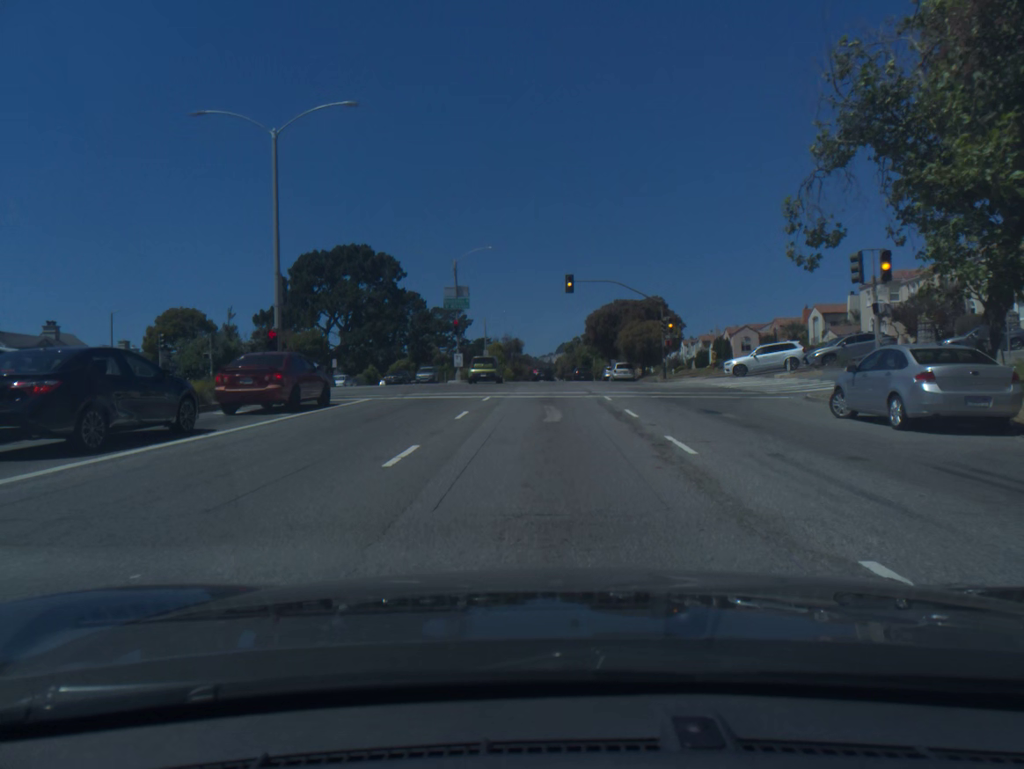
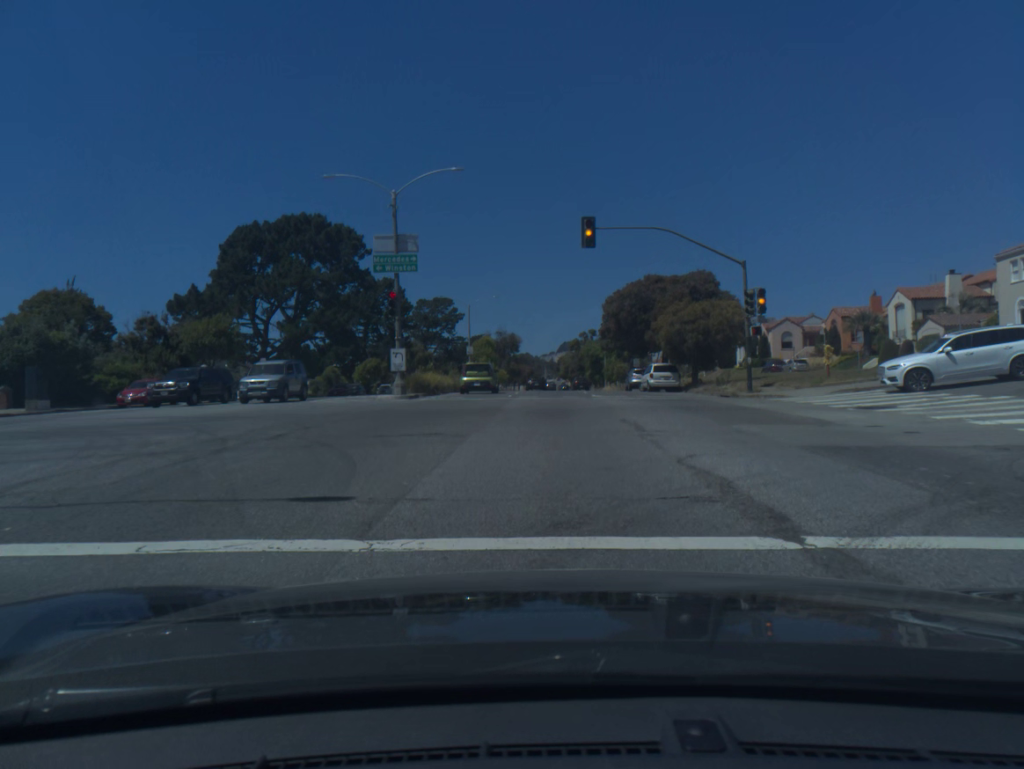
(0.0, +22.5) m; 0°
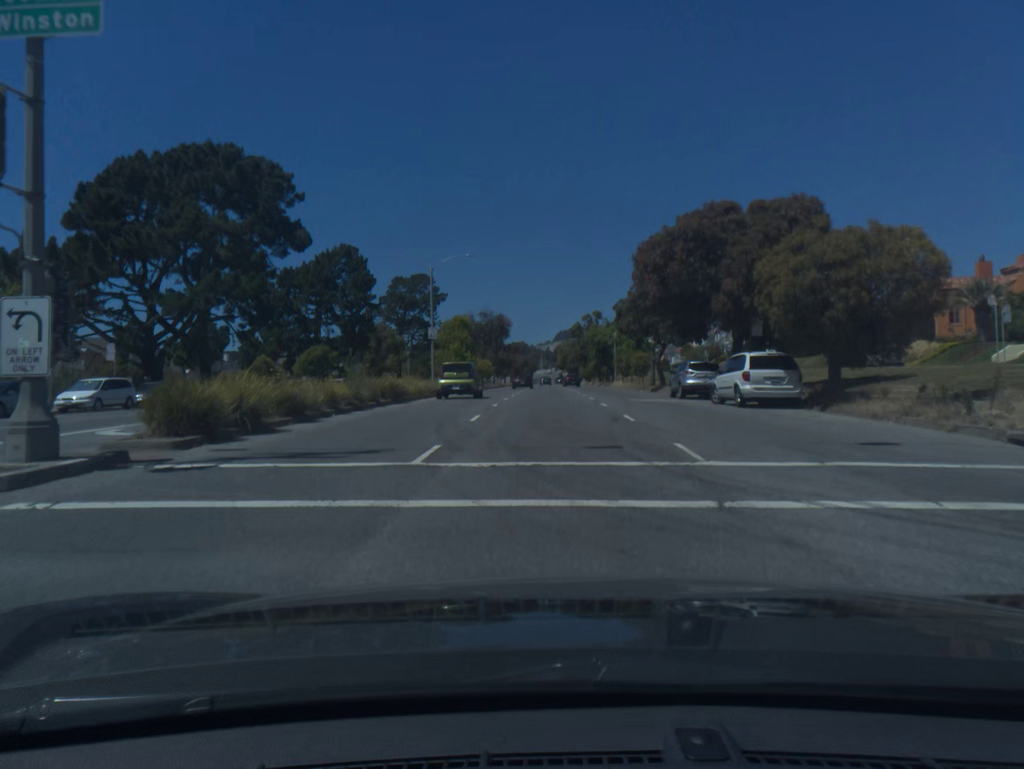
(0.0, +22.6) m; 0°
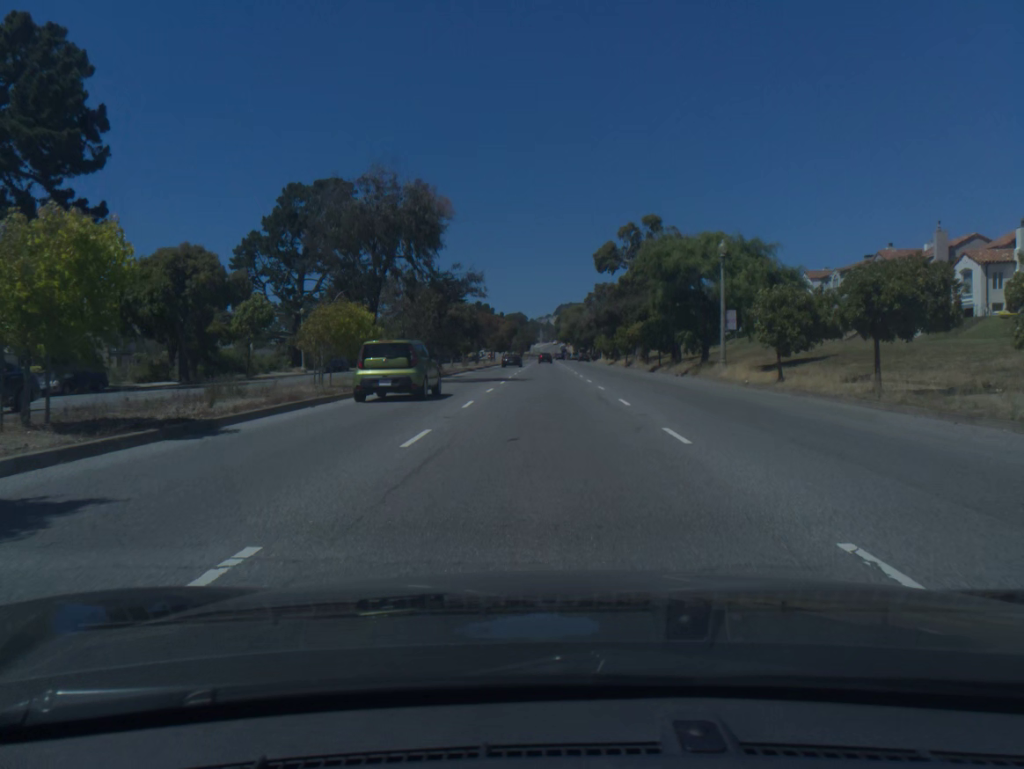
(+0.1, +58.4) m; 0°
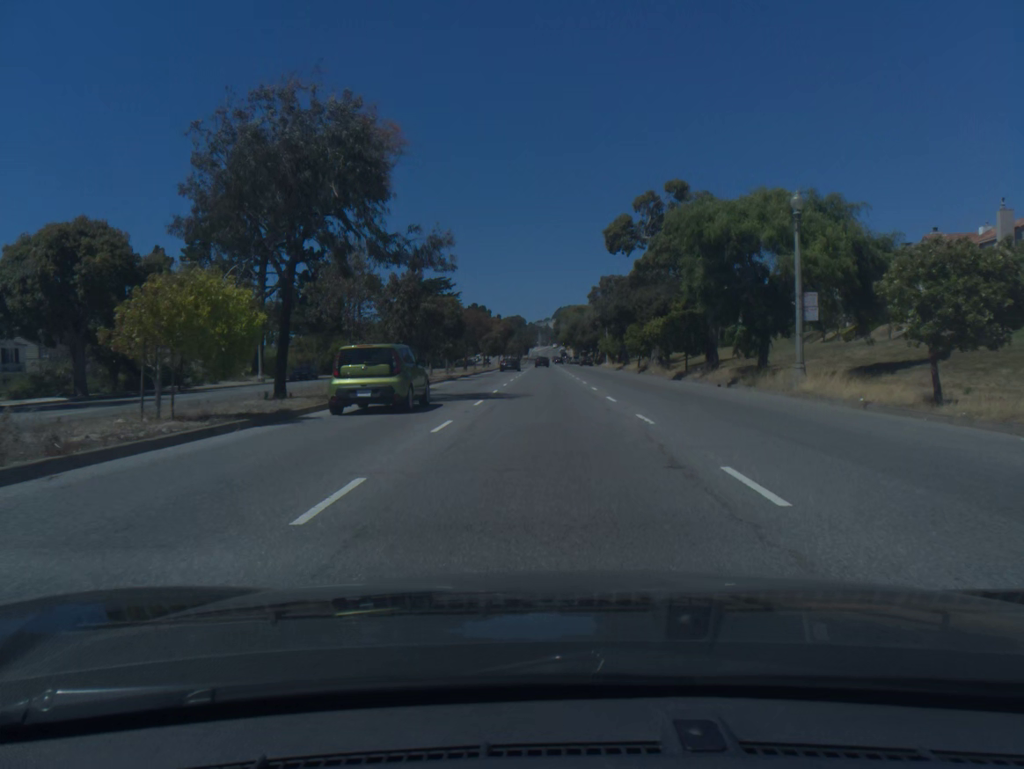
(0.0, +11.4) m; 0°
